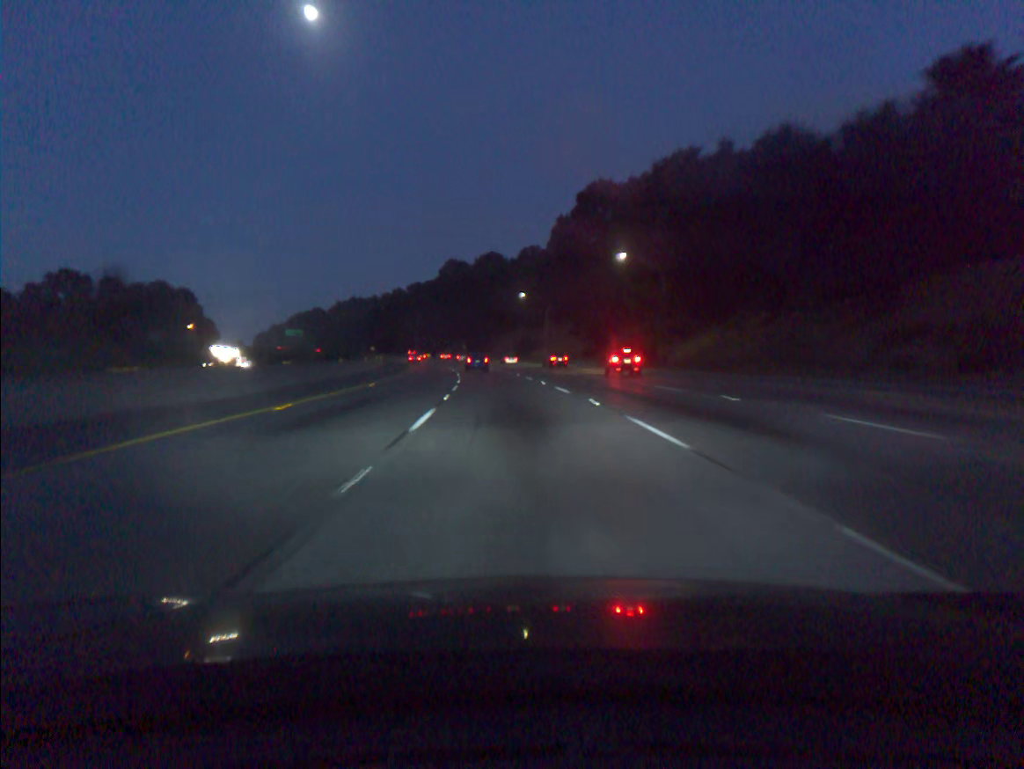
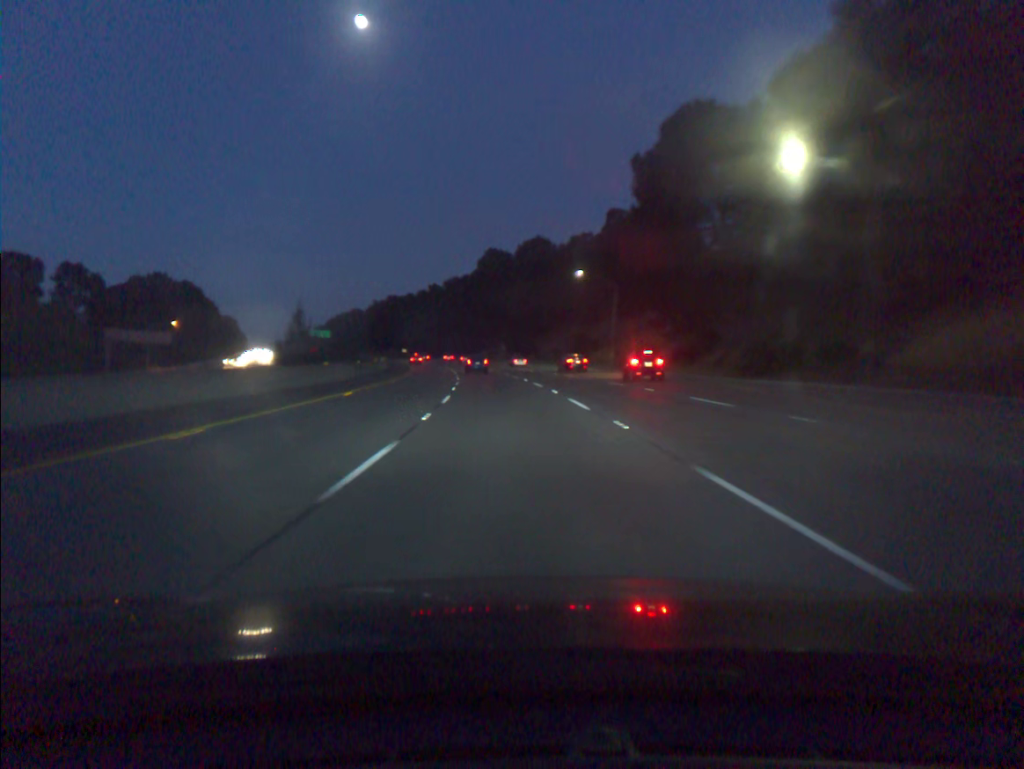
(-1.0, +34.5) m; -3°
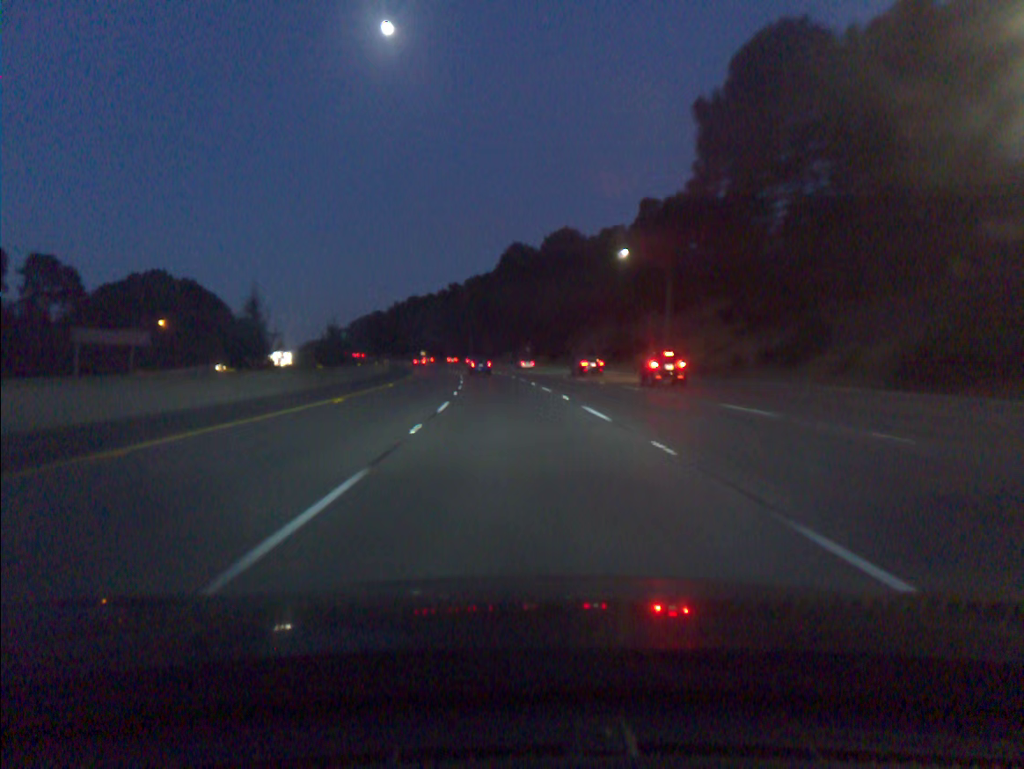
(-0.3, +17.3) m; -2°
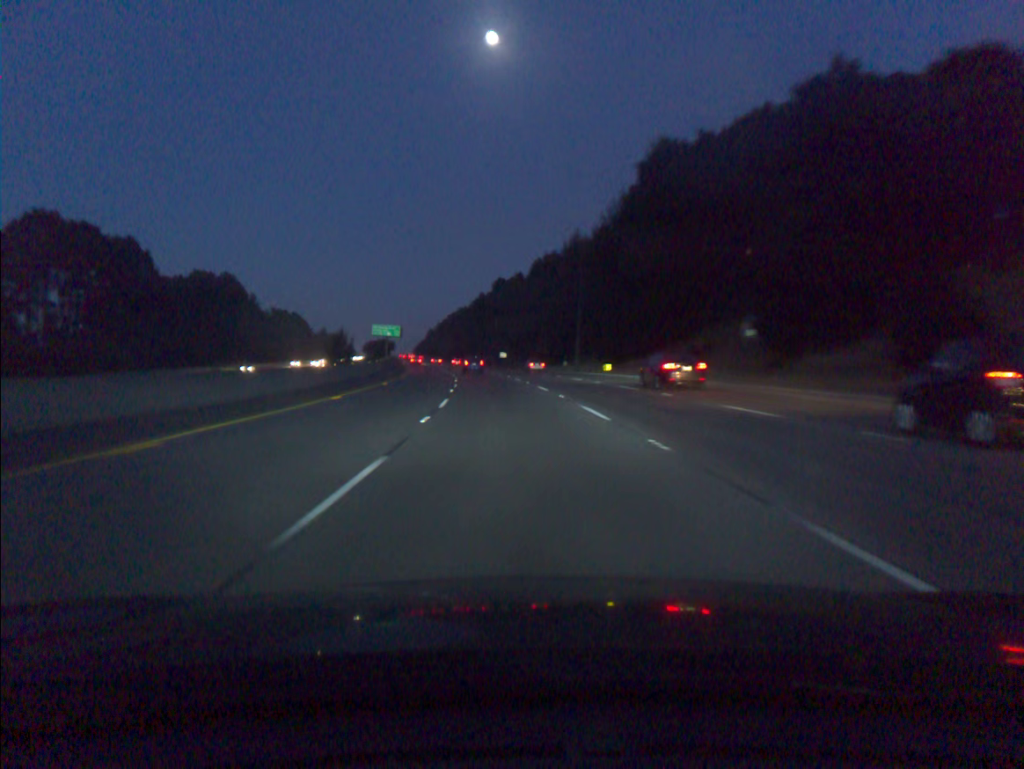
(-5.8, +86.9) m; -7°
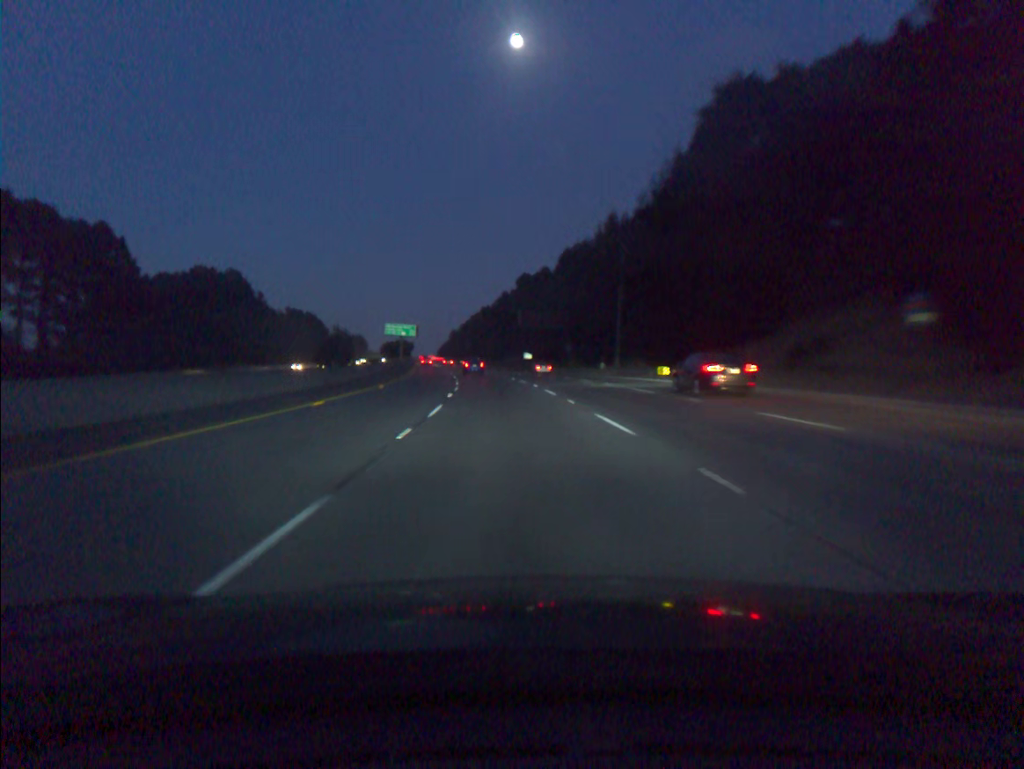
(-0.3, +17.5) m; -2°
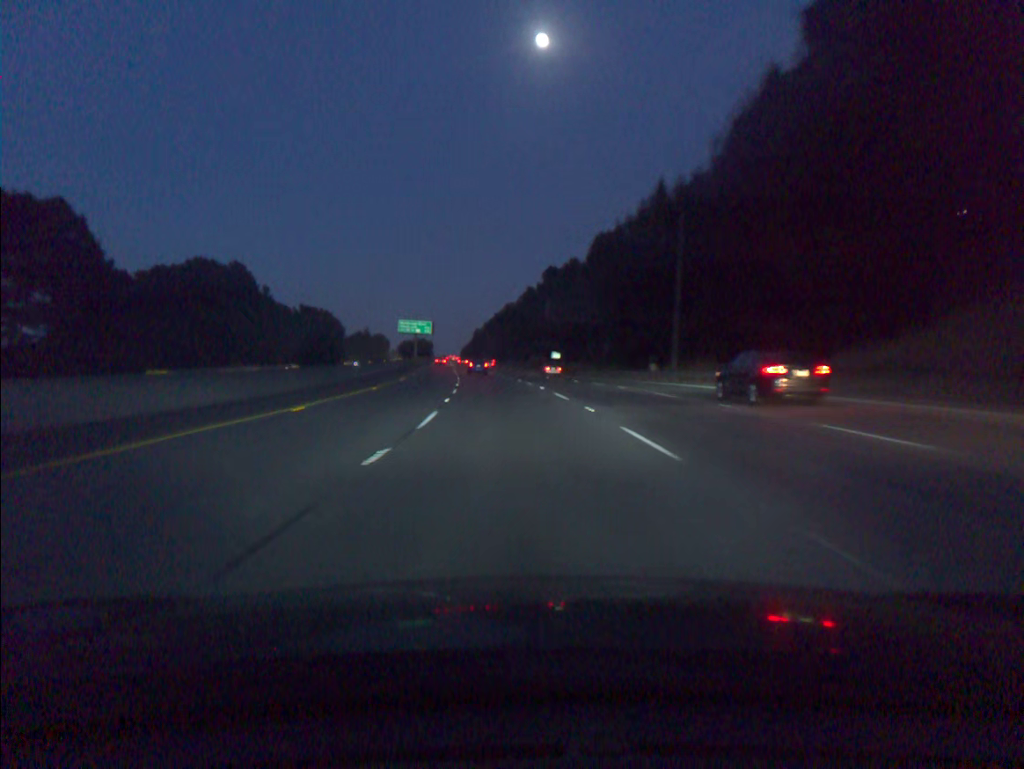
(-0.3, +17.6) m; -2°
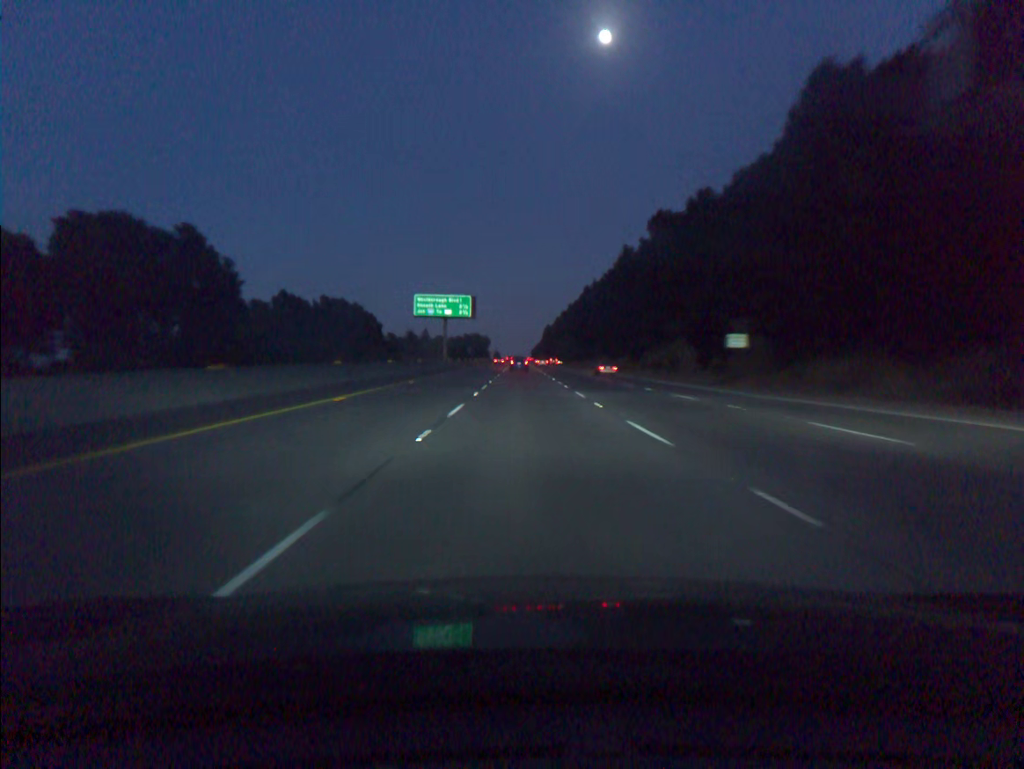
(-3.9, +70.7) m; -5°
